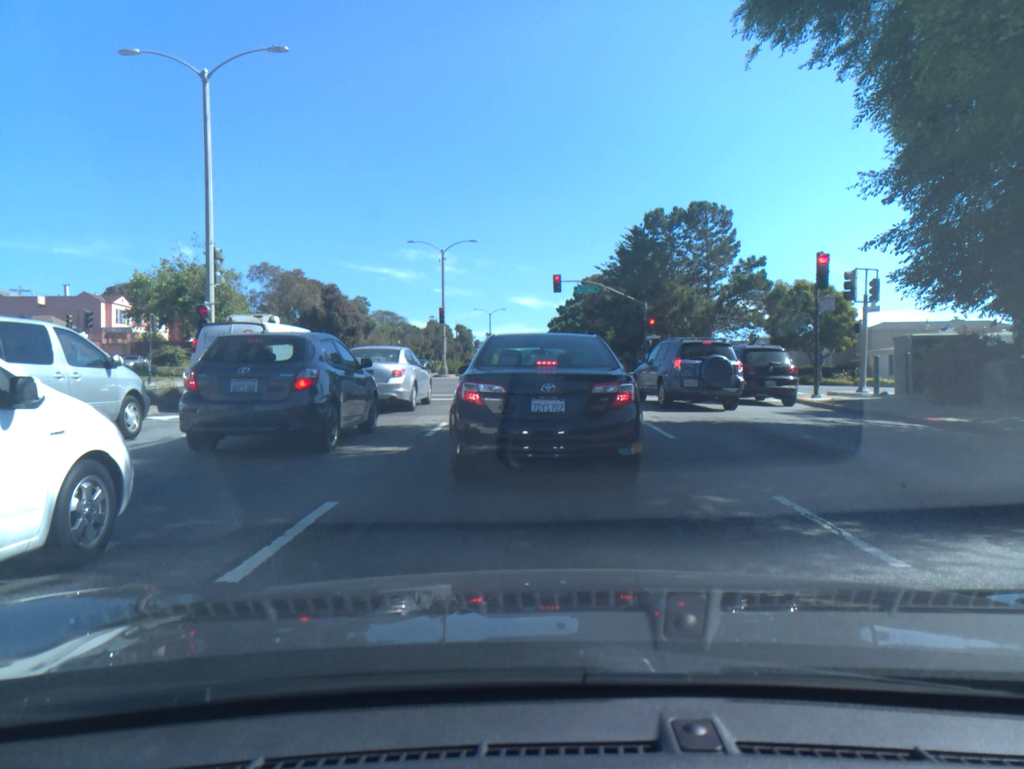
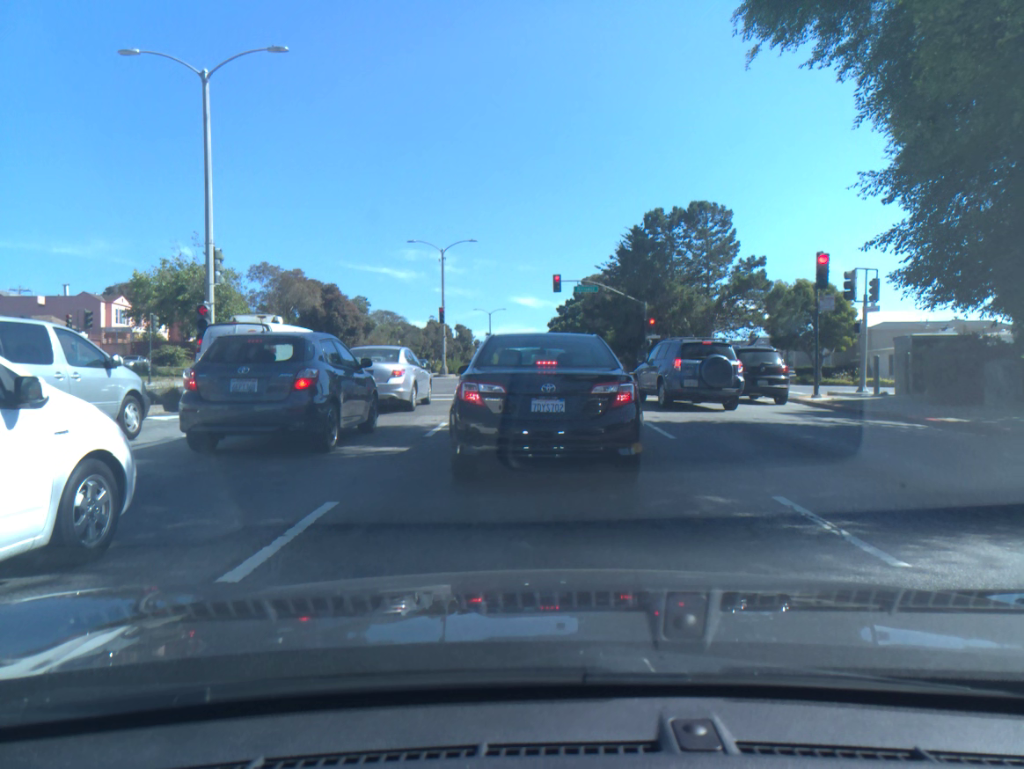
(0.0, 0.0) m; 0°
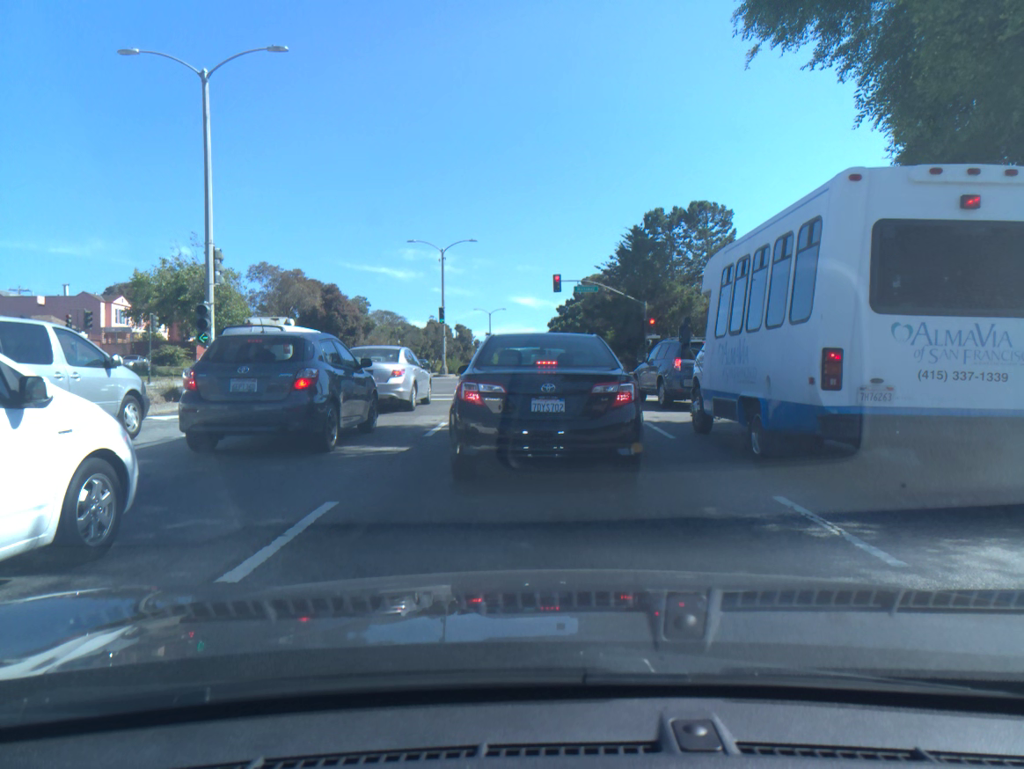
(0.0, 0.0) m; 0°
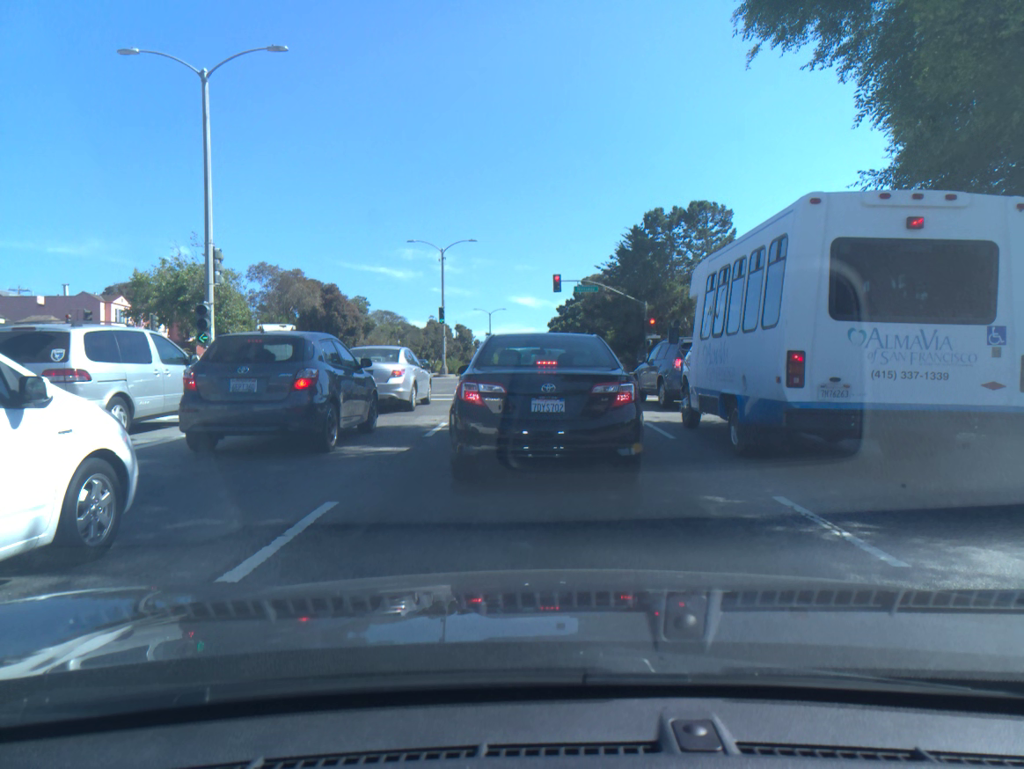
(0.0, 0.0) m; 0°
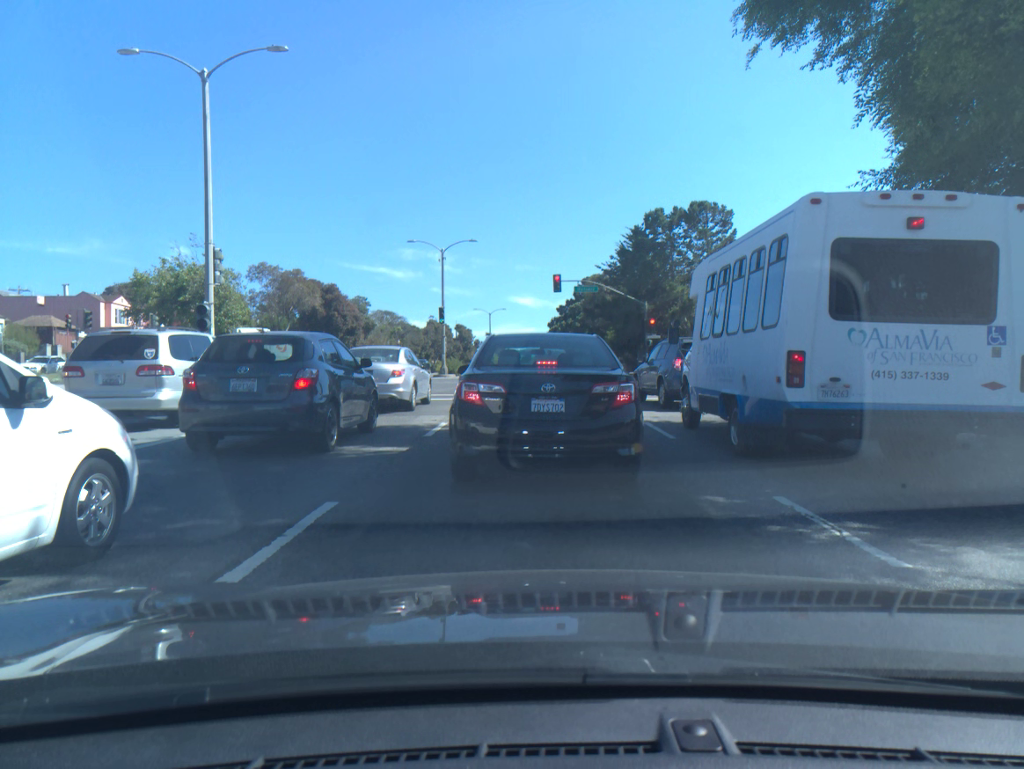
(0.0, 0.0) m; 0°
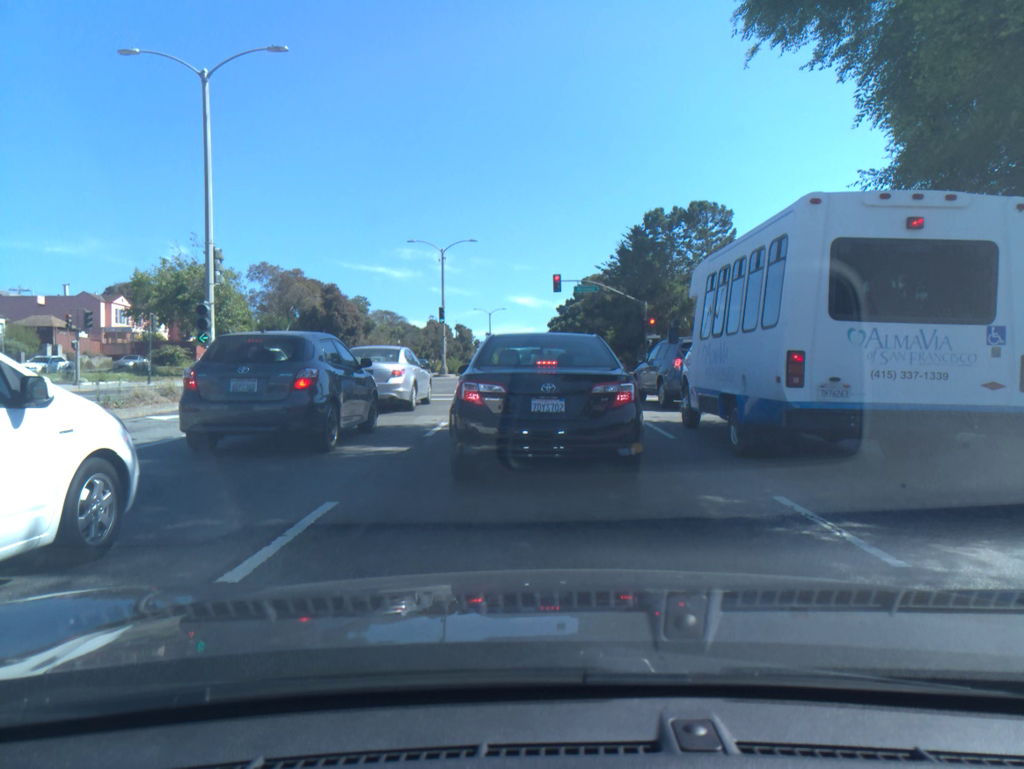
(0.0, 0.0) m; 0°
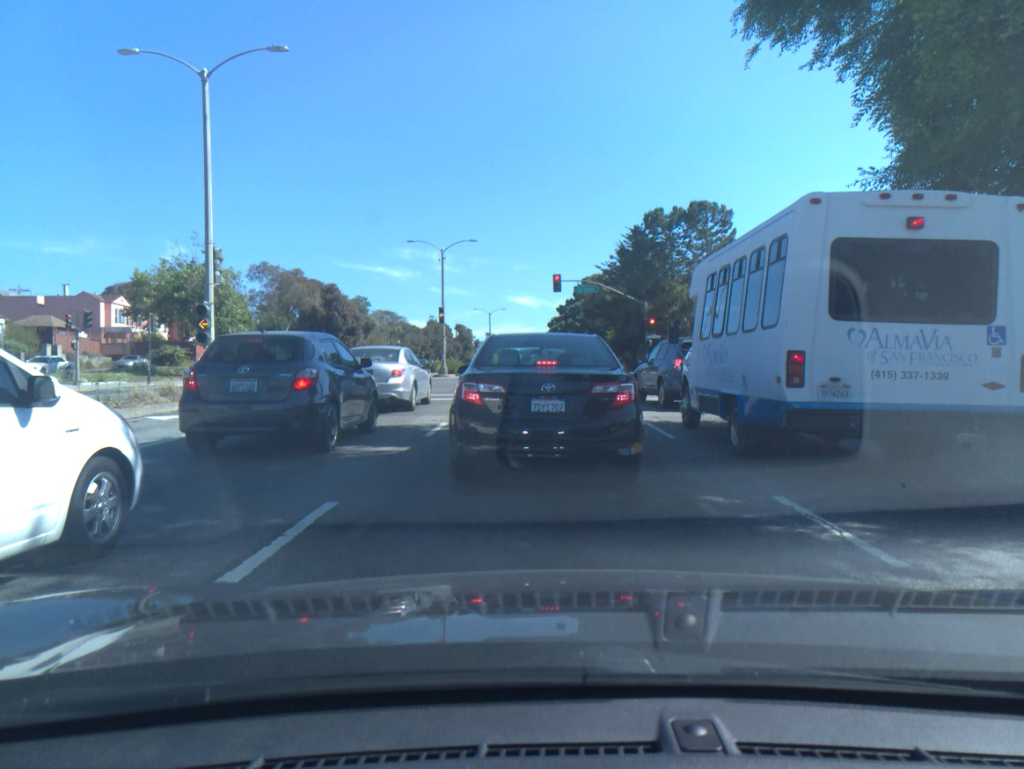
(0.0, 0.0) m; 0°
